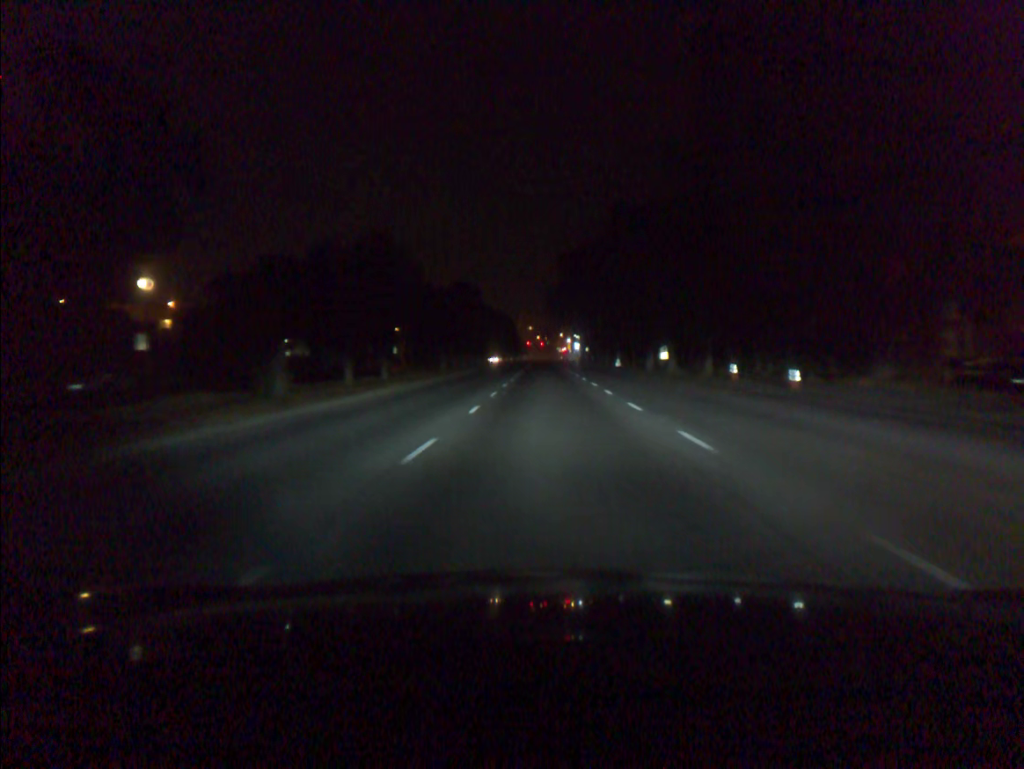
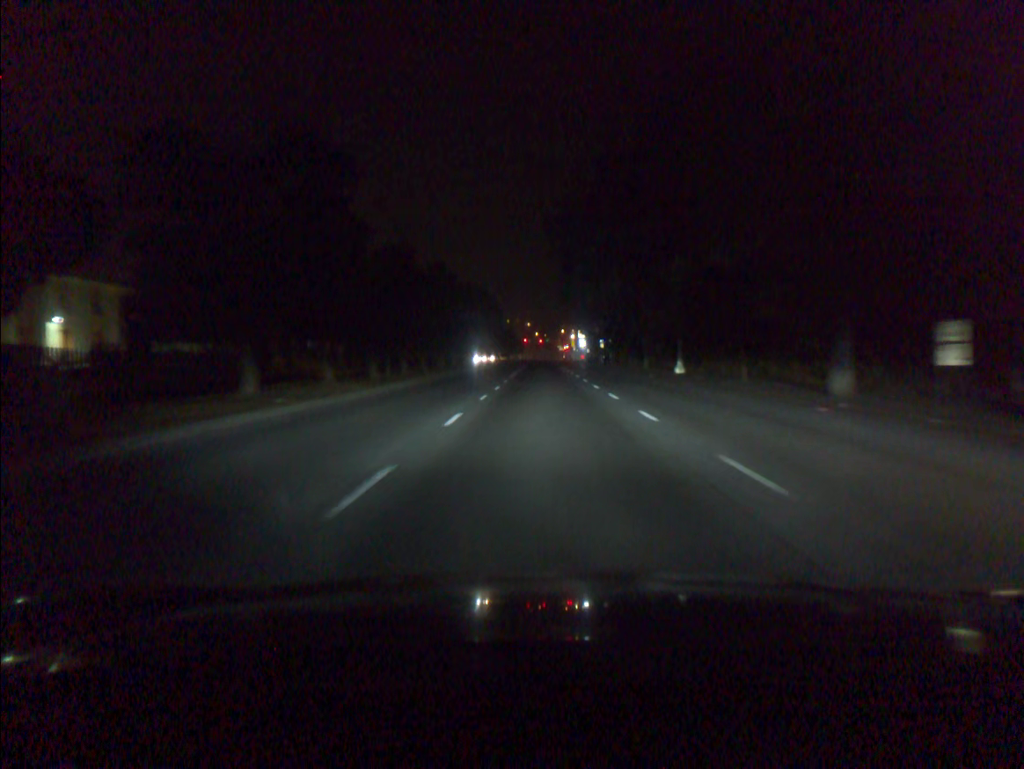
(+0.1, +39.6) m; 0°
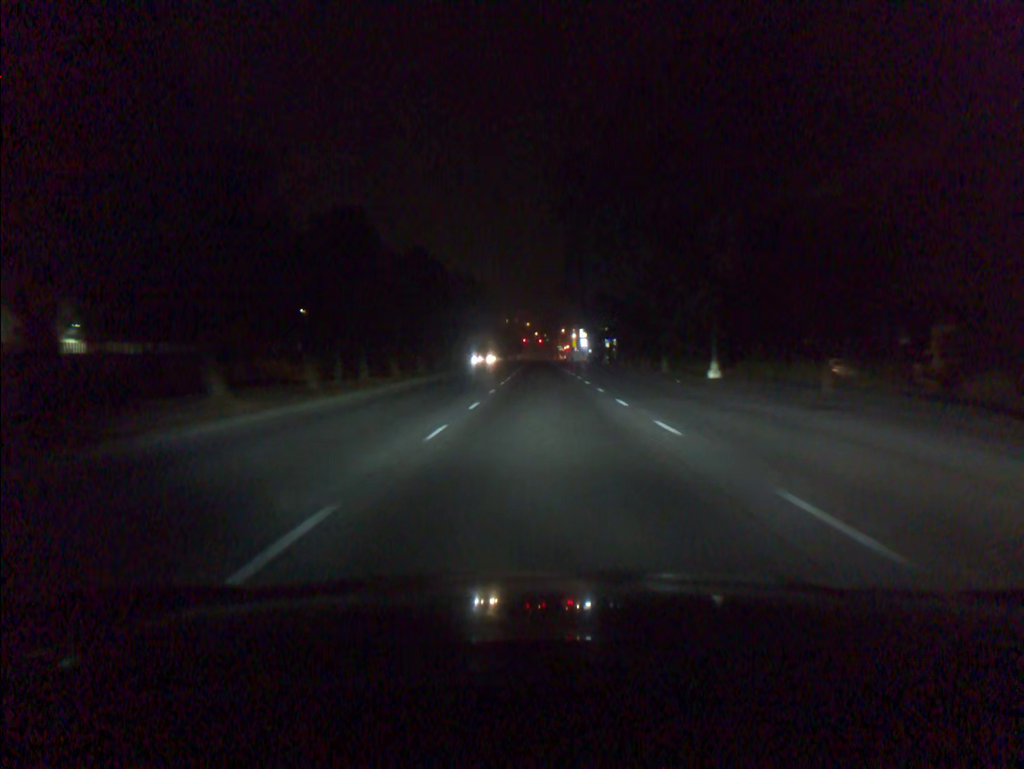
(0.0, +9.6) m; 0°
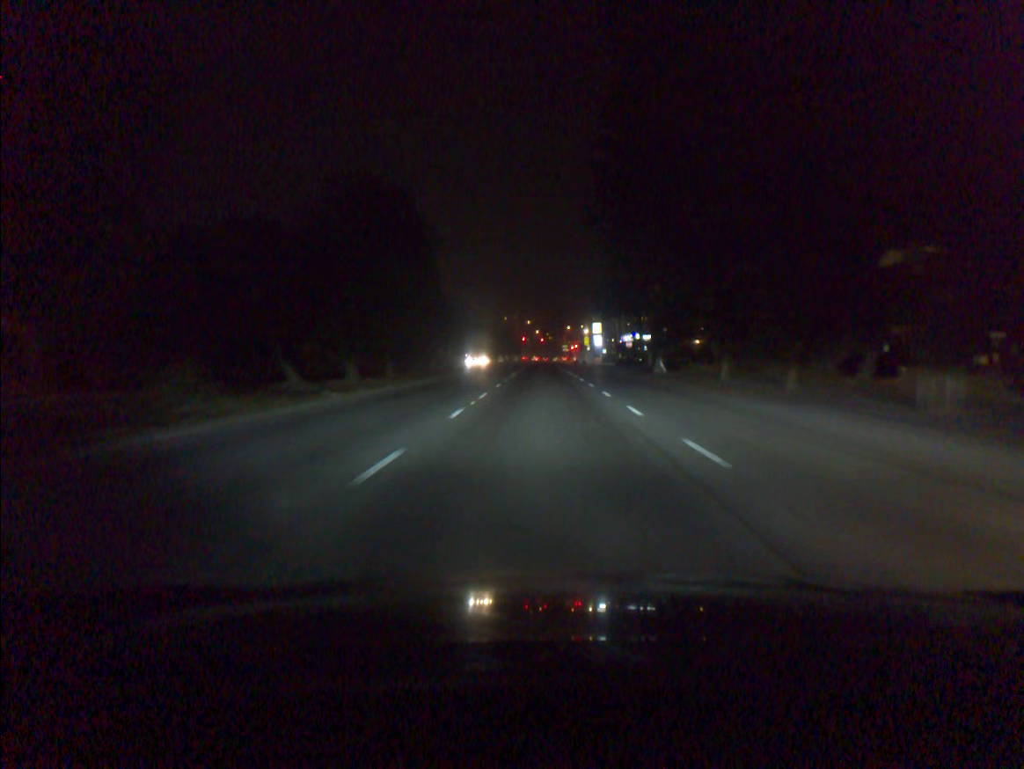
(-0.2, +46.6) m; -1°
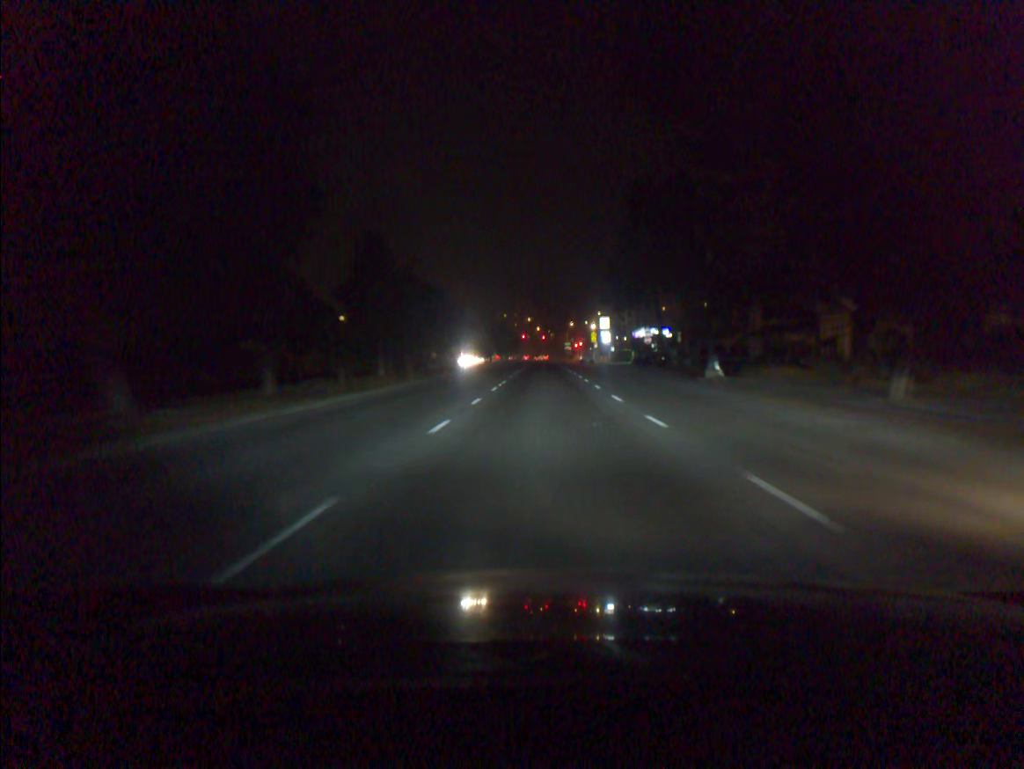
(0.0, +17.7) m; 0°
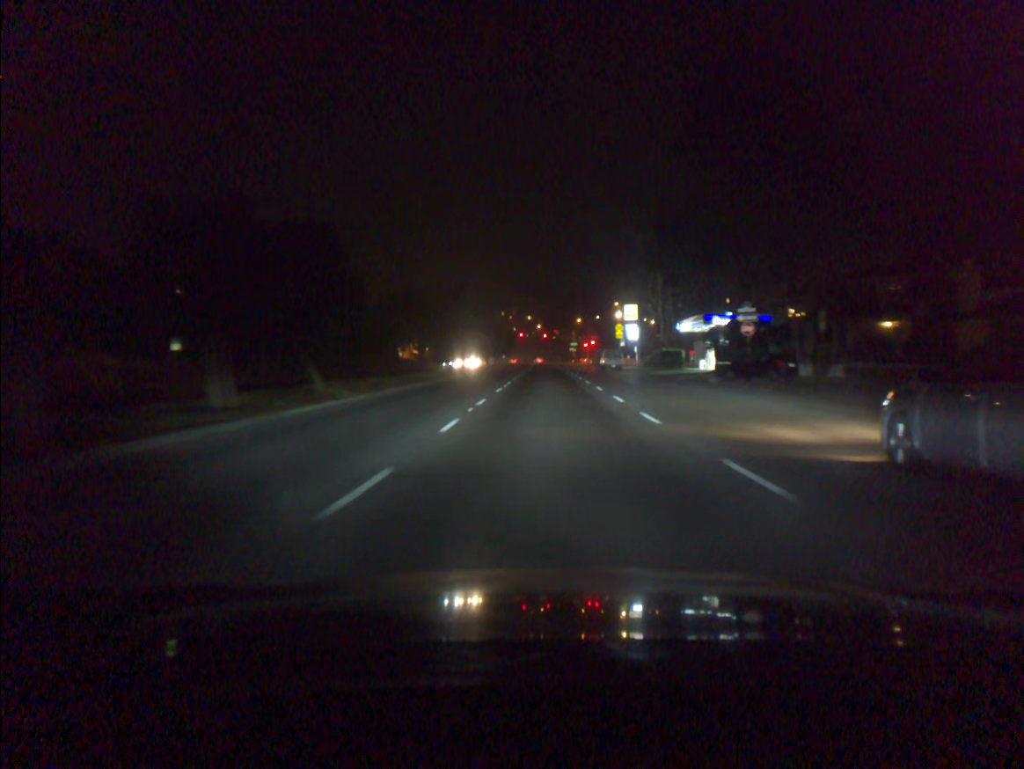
(-0.1, +41.7) m; 0°
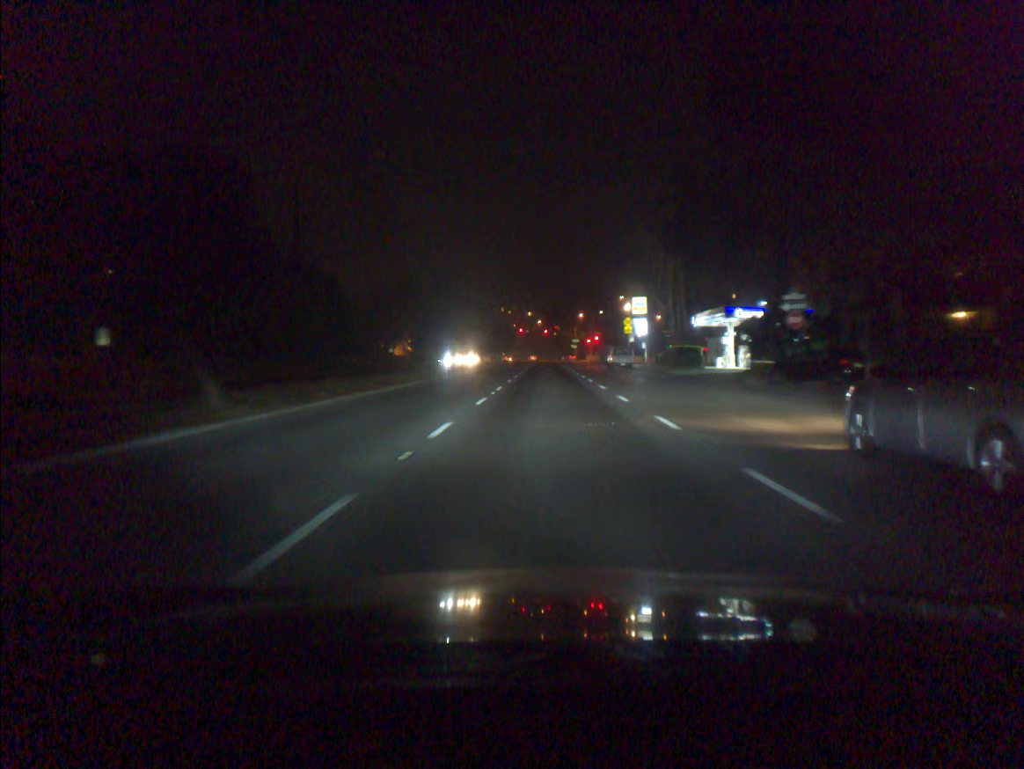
(0.0, +8.3) m; 0°
